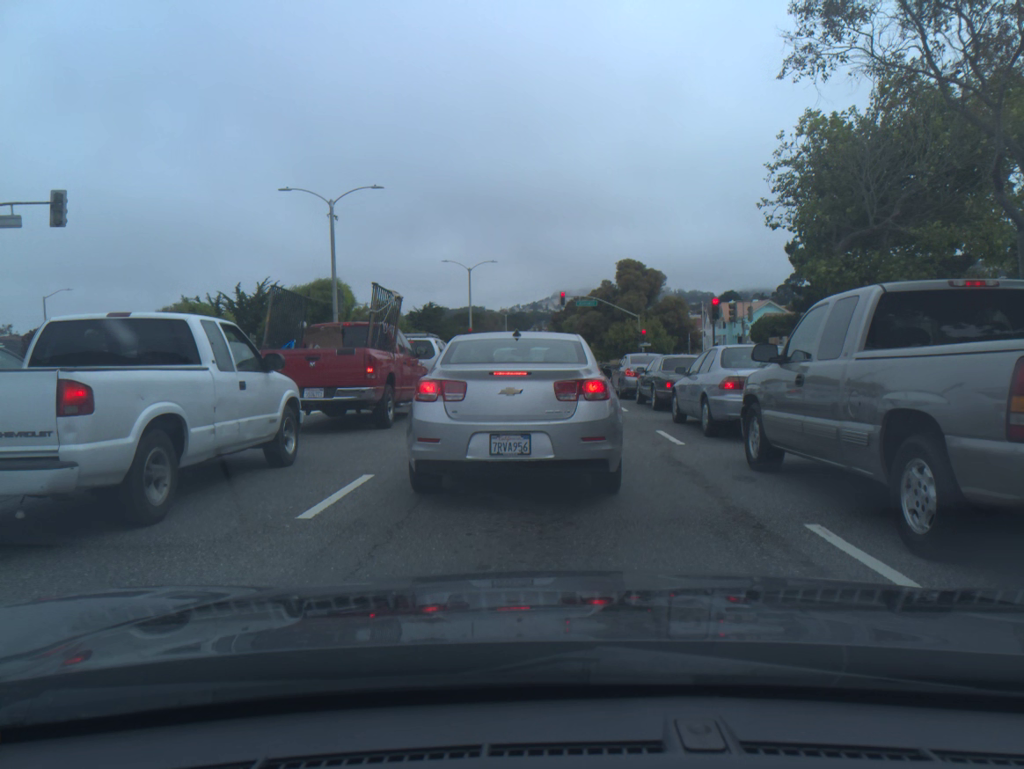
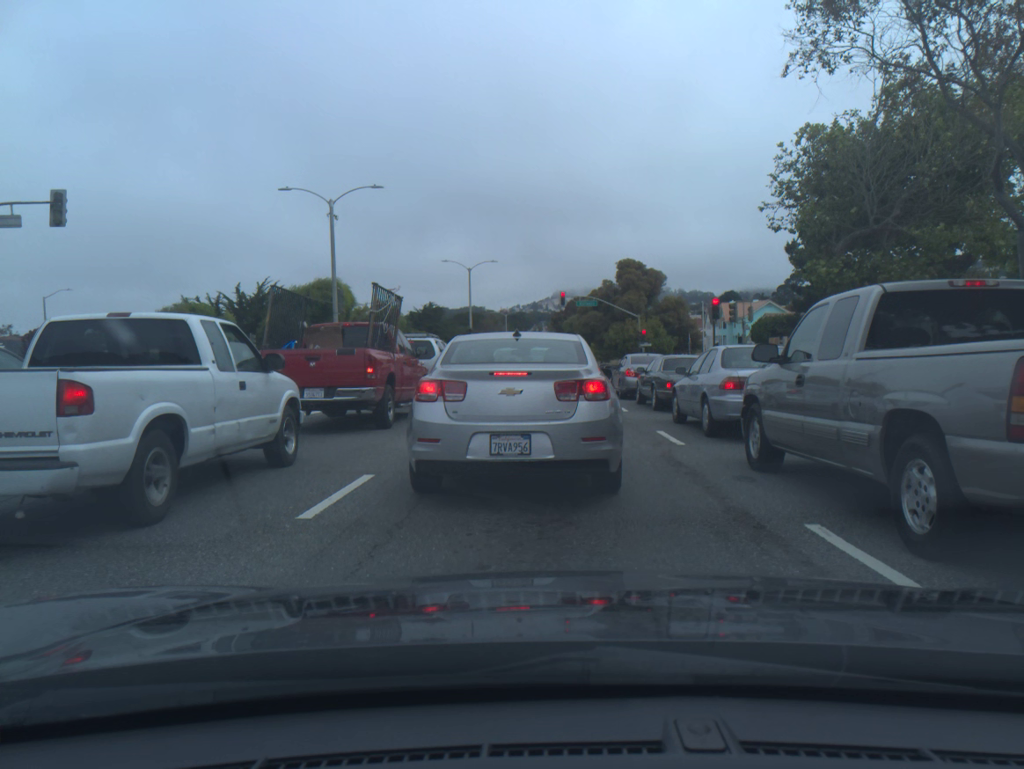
(0.0, 0.0) m; 0°
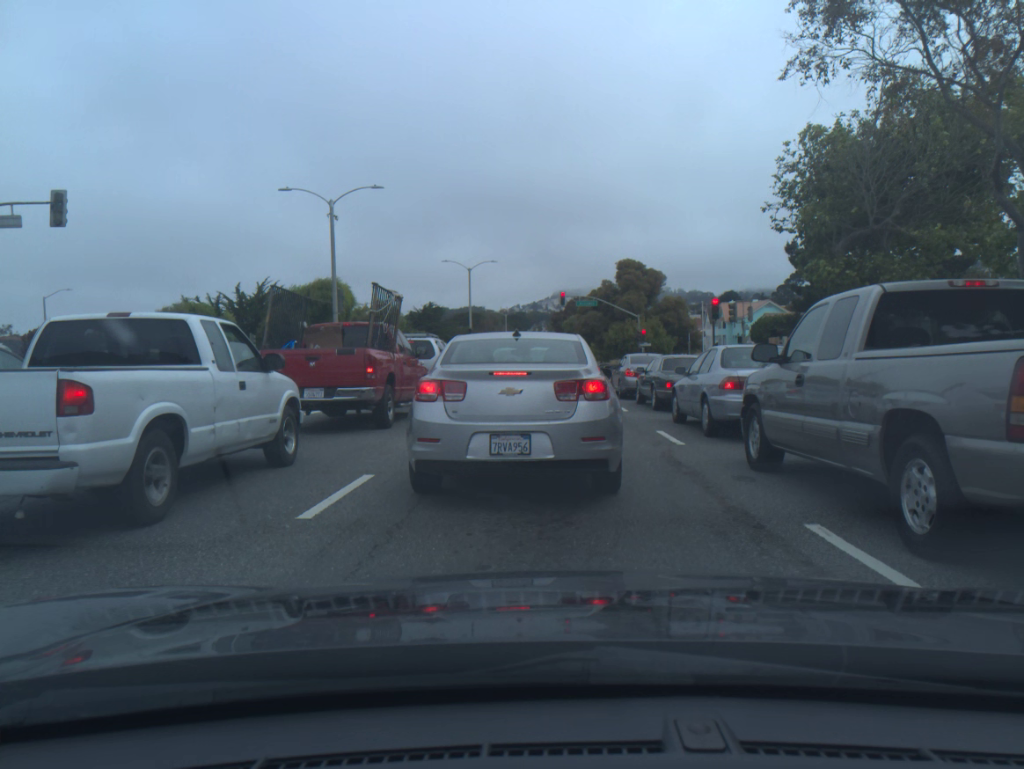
(0.0, 0.0) m; 0°
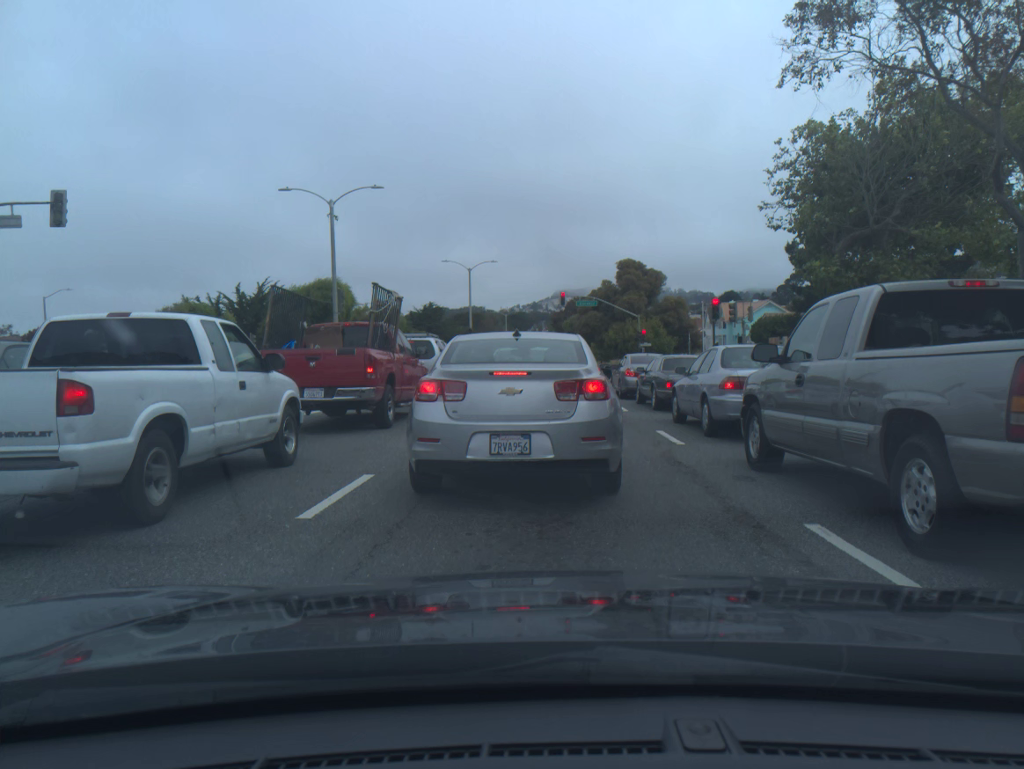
(0.0, 0.0) m; 0°
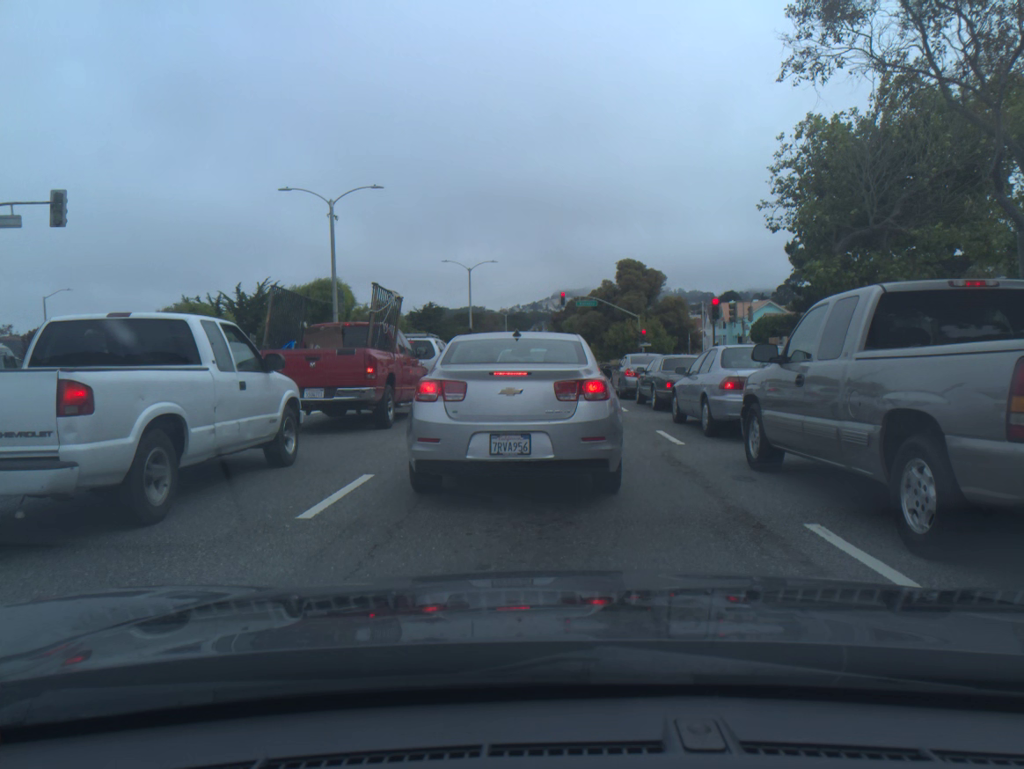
(0.0, 0.0) m; 0°
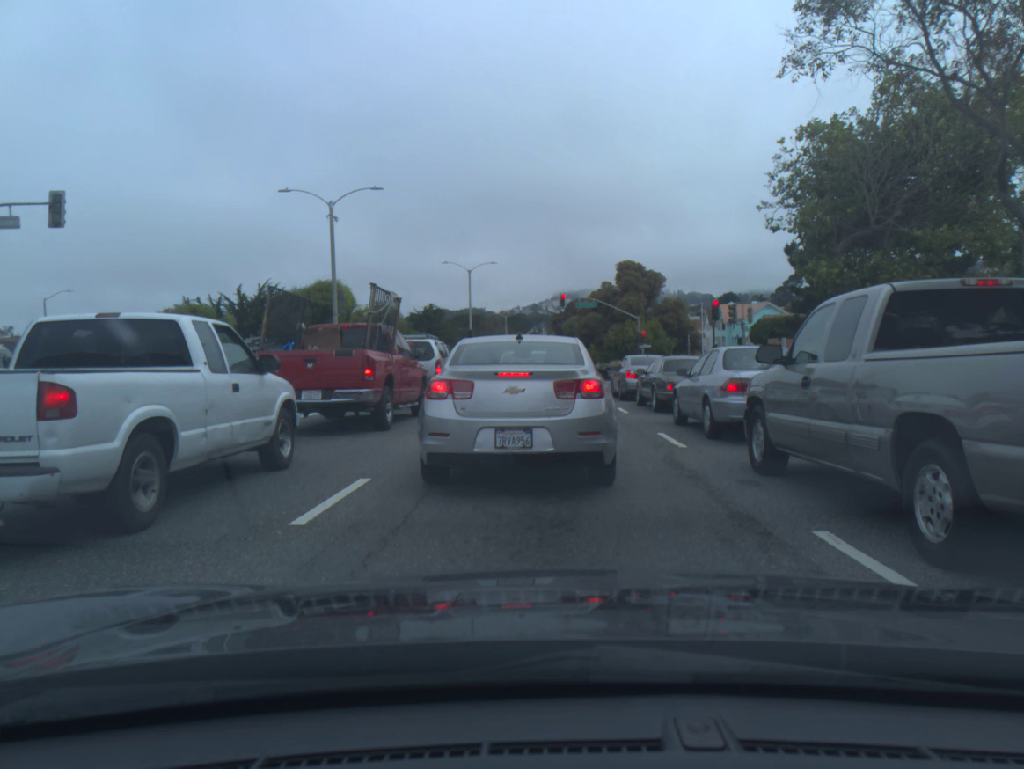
(0.0, +0.1) m; 0°
